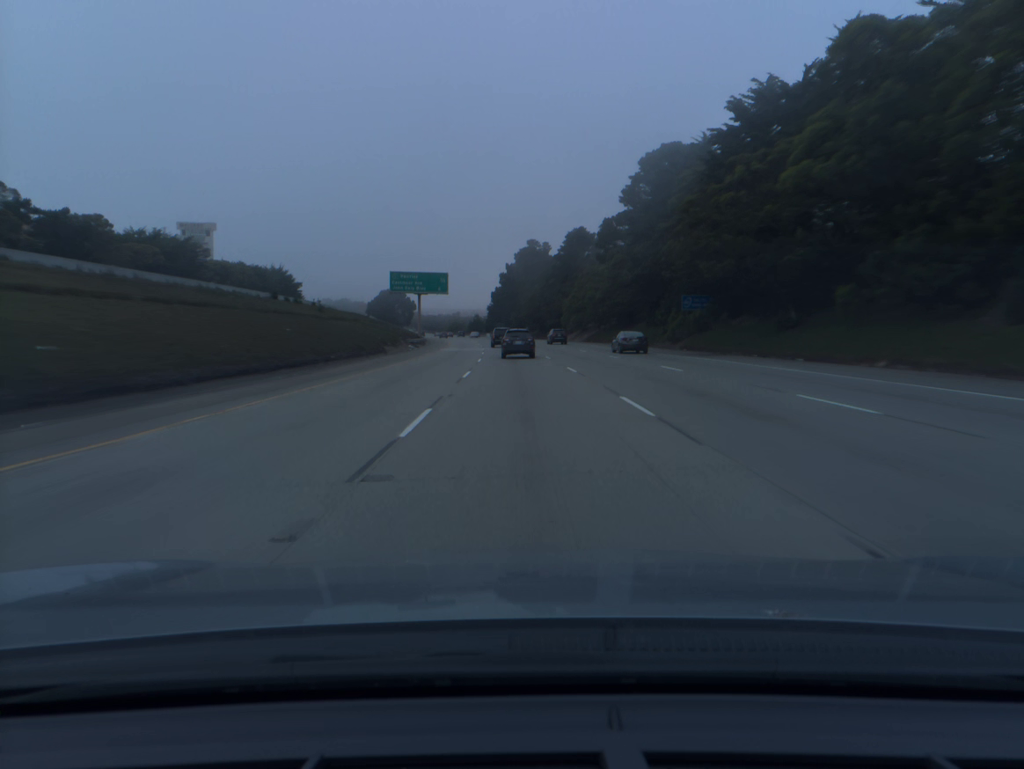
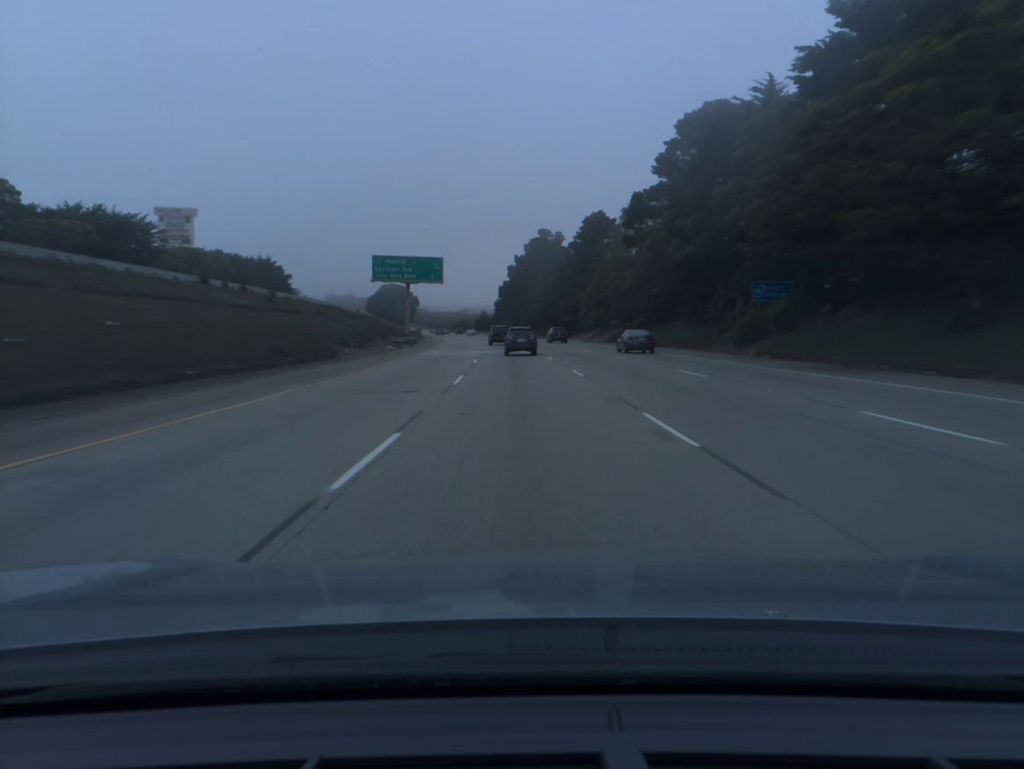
(-0.1, +17.8) m; -1°
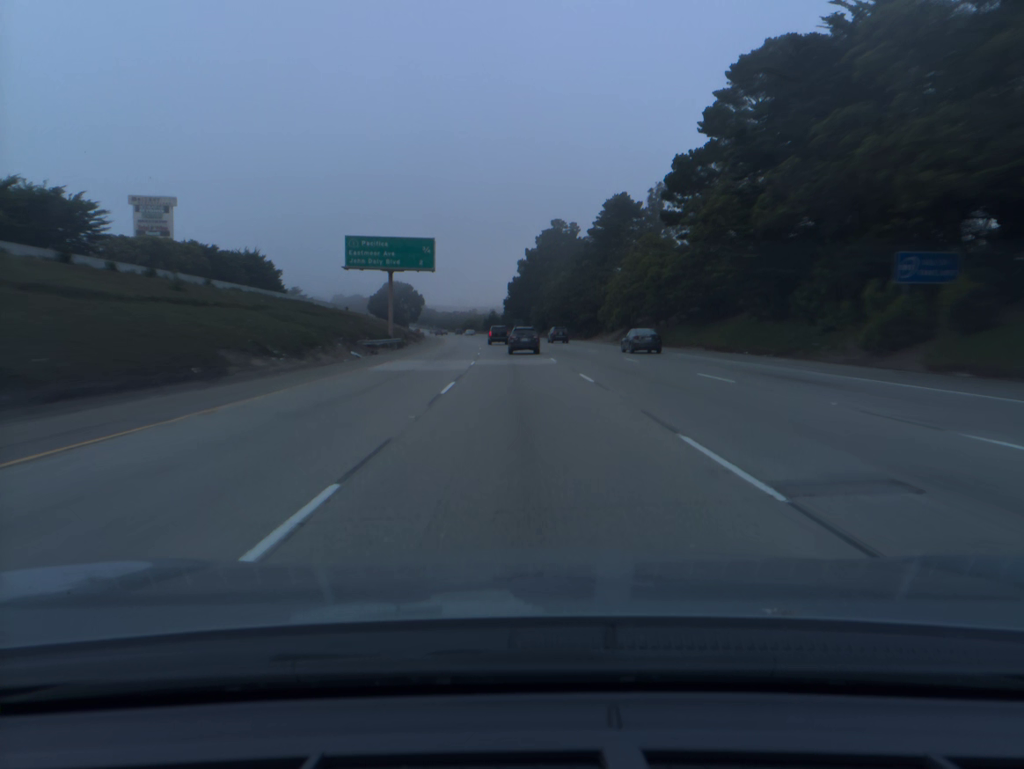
(-0.1, +17.9) m; -1°
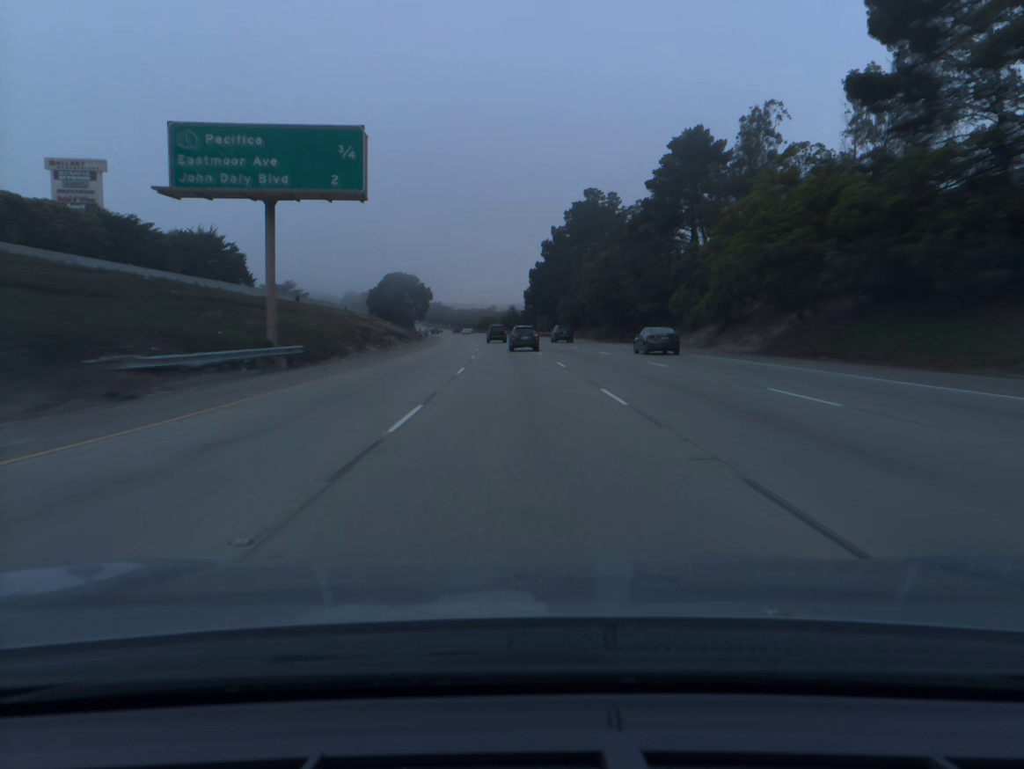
(-0.5, +35.8) m; -2°
